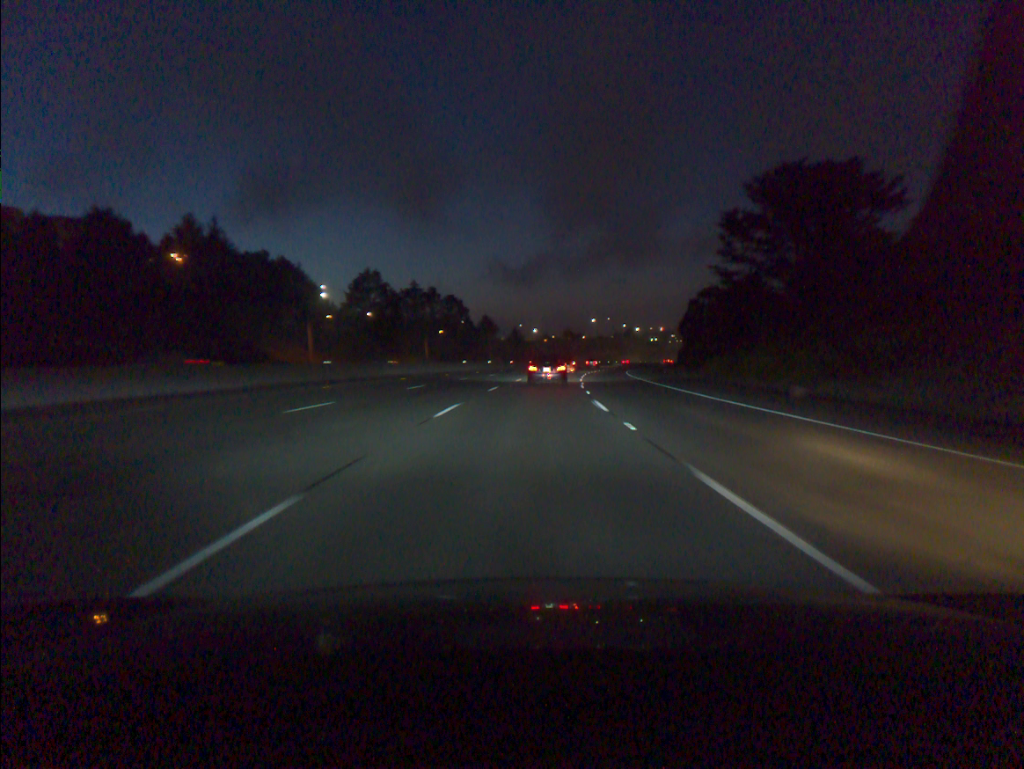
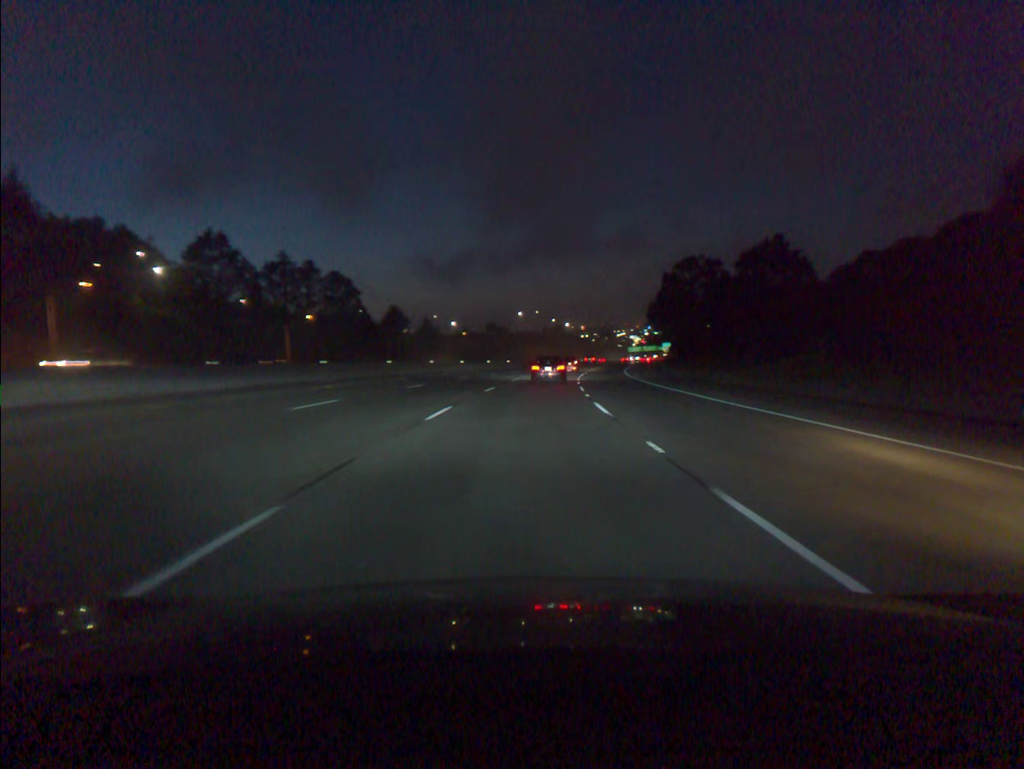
(+3.0, +56.8) m; +6°
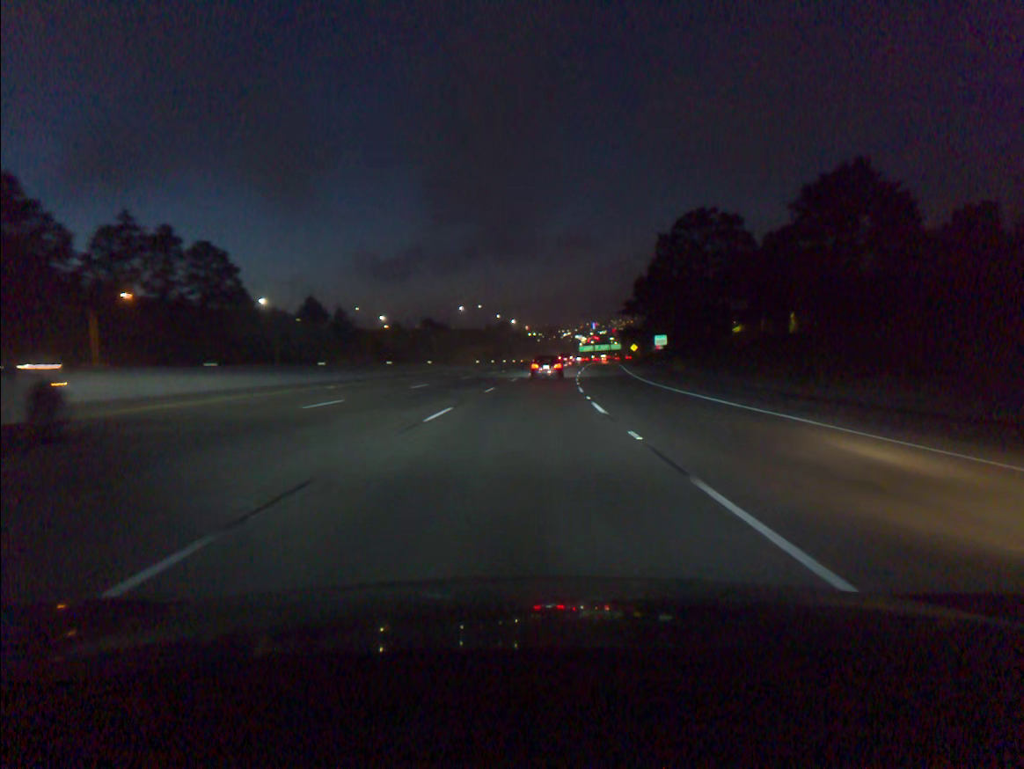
(+1.5, +42.9) m; +4°
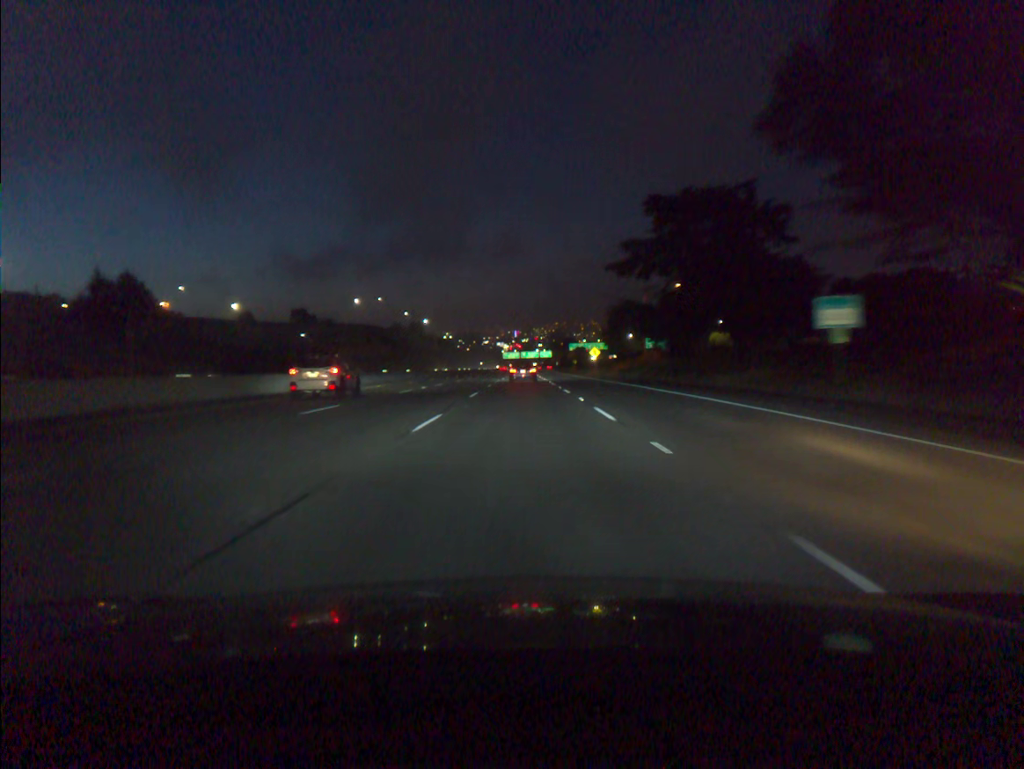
(+3.9, +72.4) m; +6°
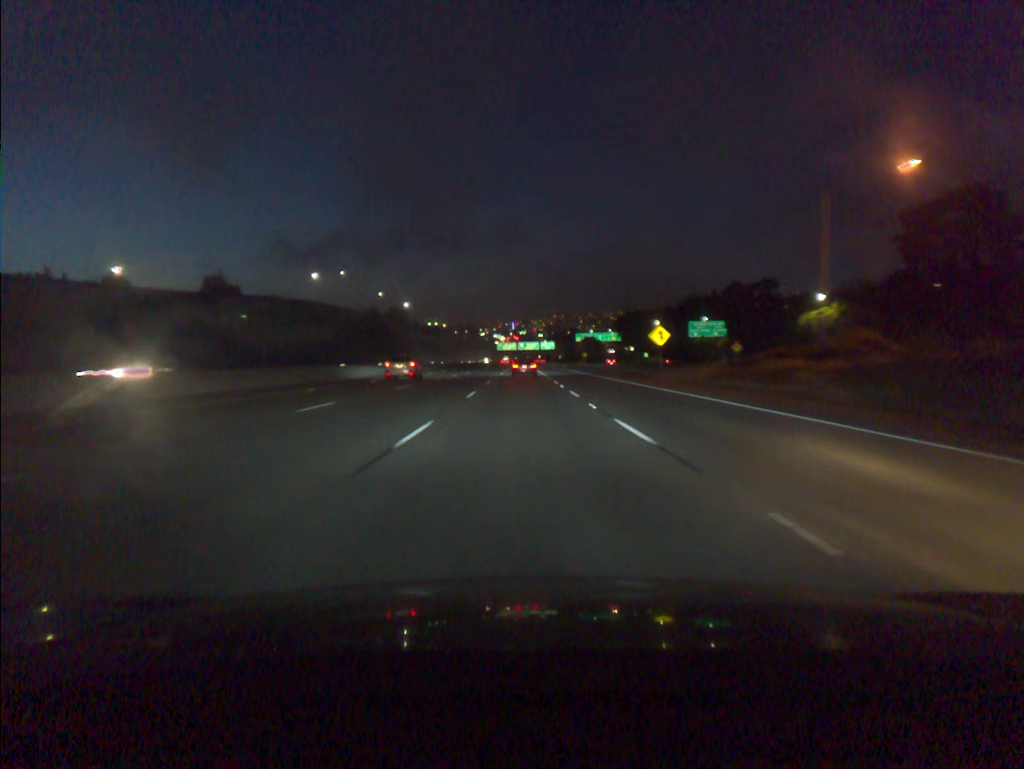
(+0.3, +59.4) m; 0°
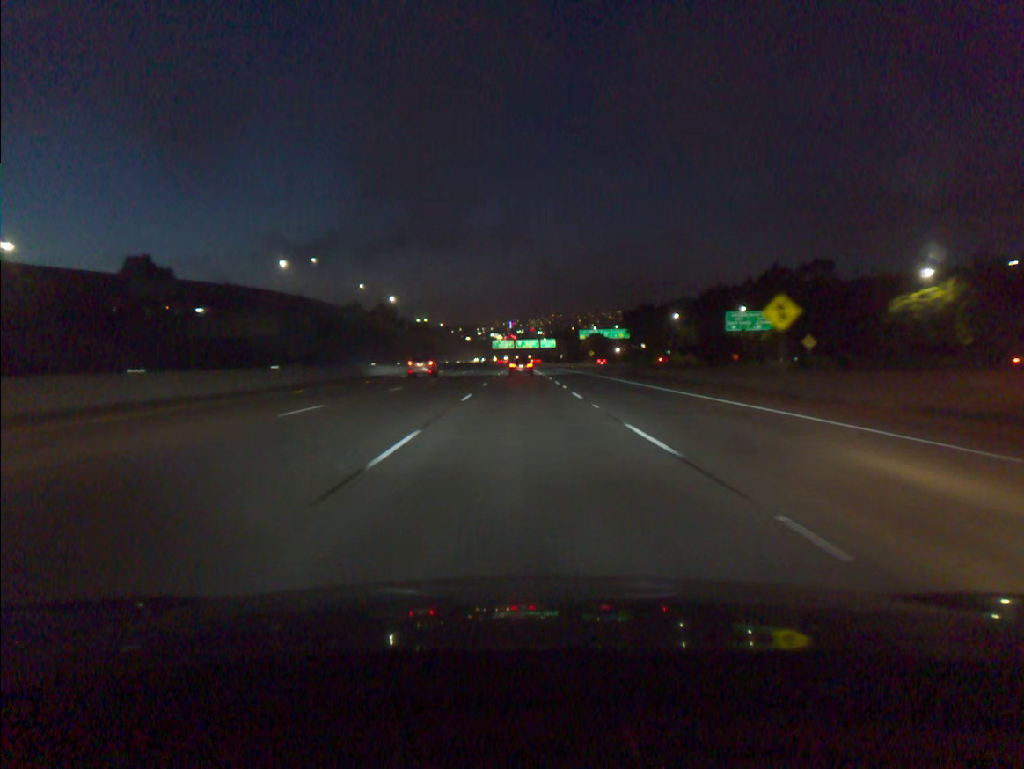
(0.0, +30.5) m; 0°
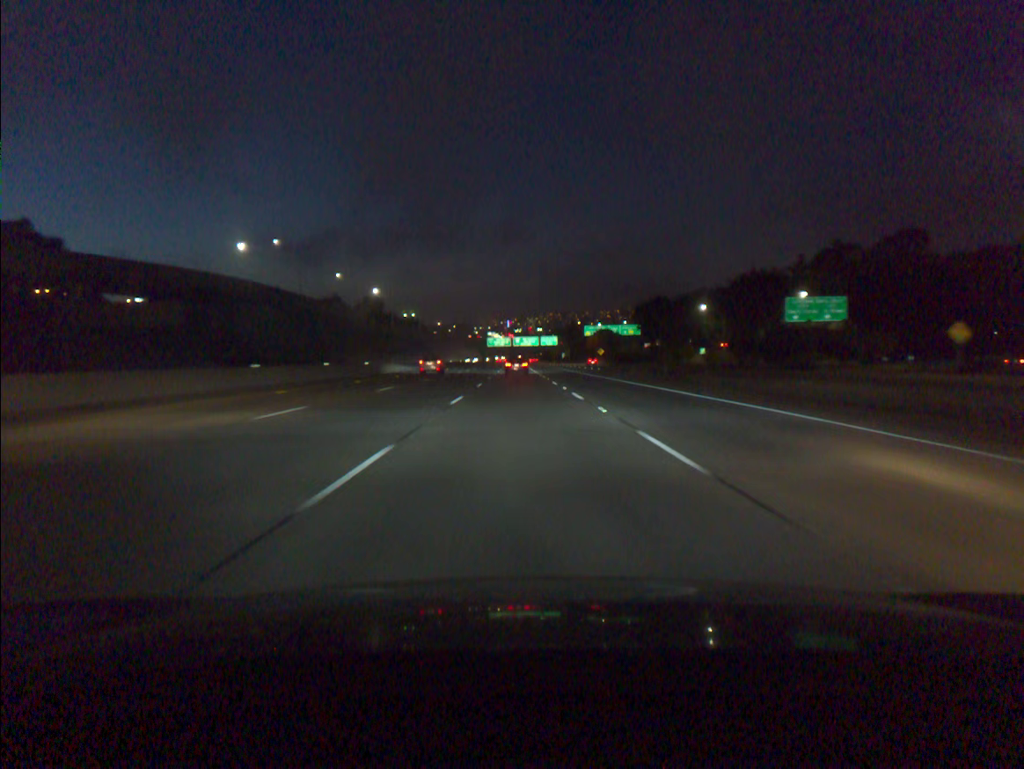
(+0.1, +30.8) m; 0°
